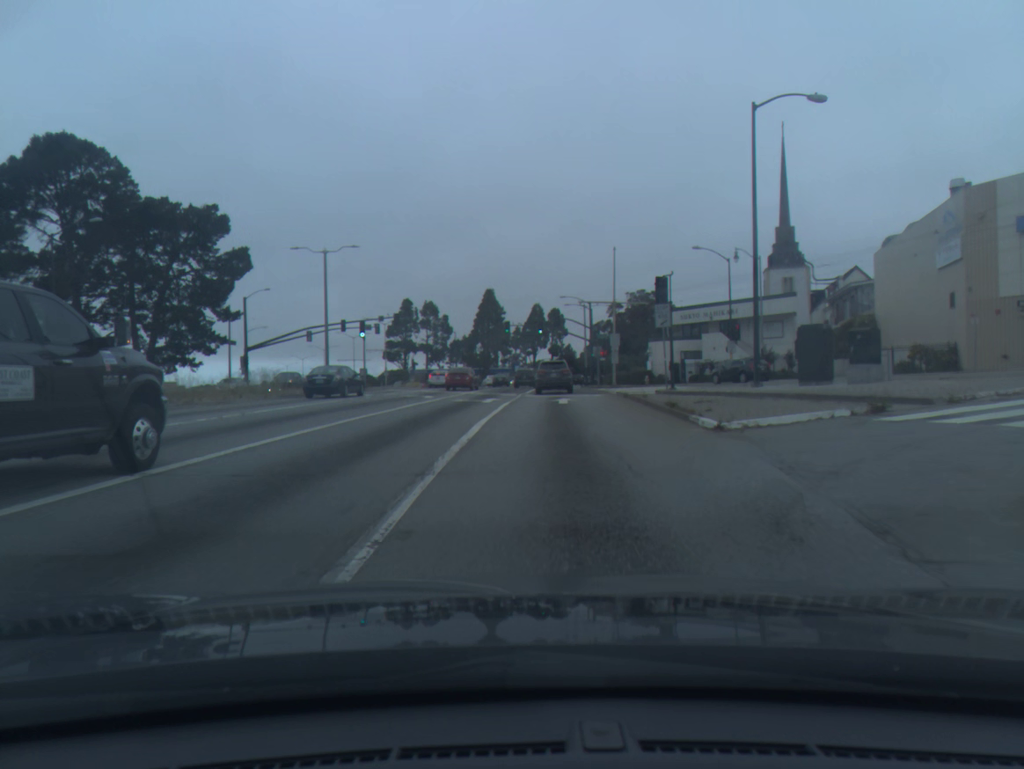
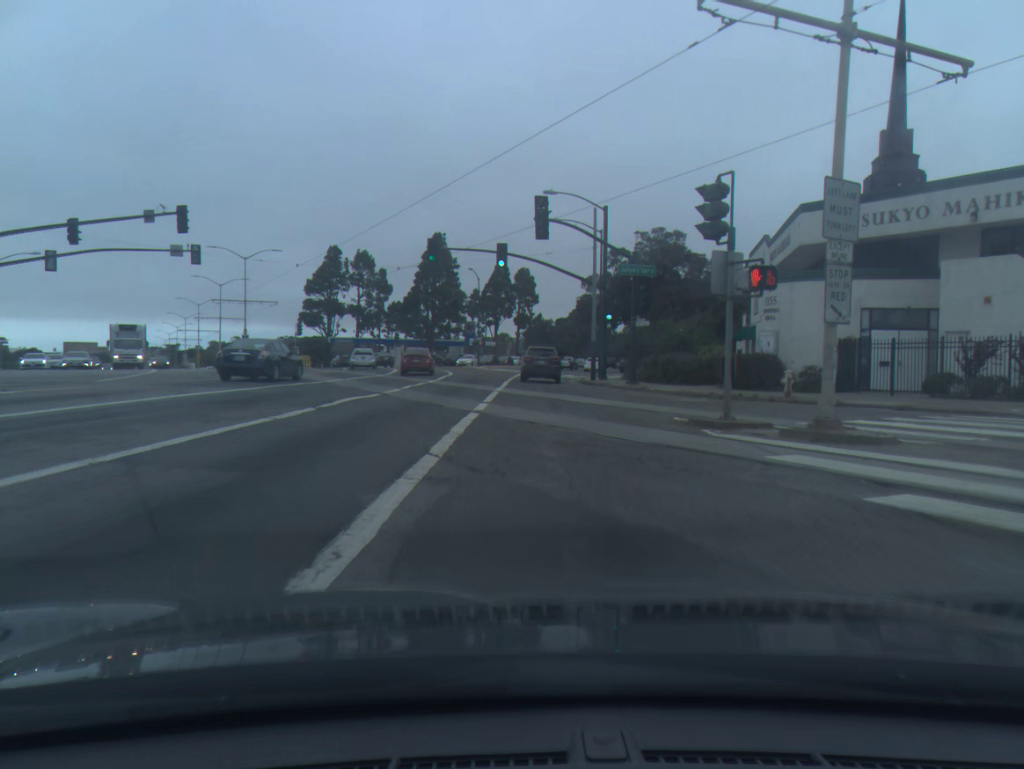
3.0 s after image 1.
(+1.4, +44.2) m; +2°
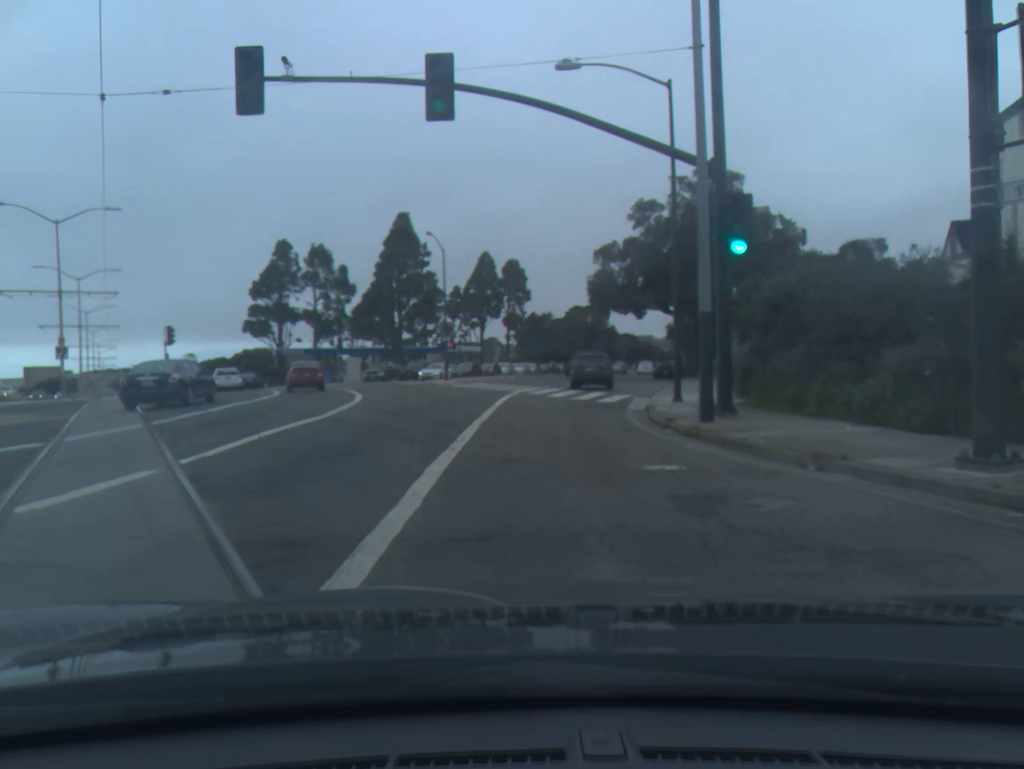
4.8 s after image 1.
(+0.4, +26.6) m; +1°
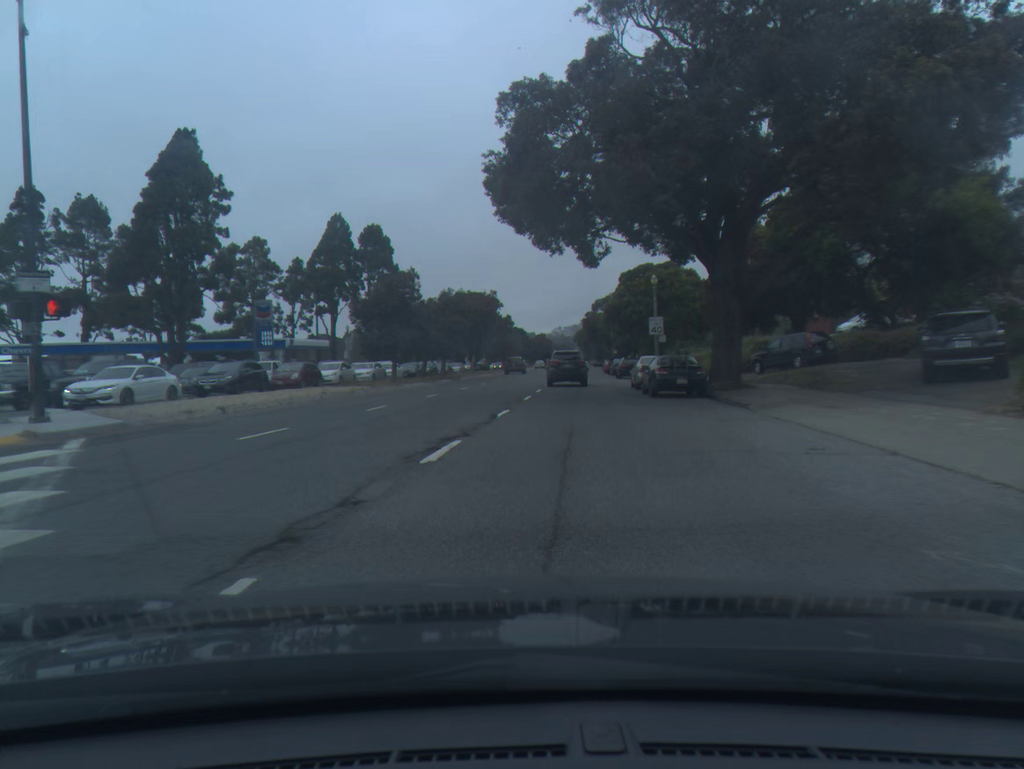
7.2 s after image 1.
(+2.3, +37.9) m; +8°
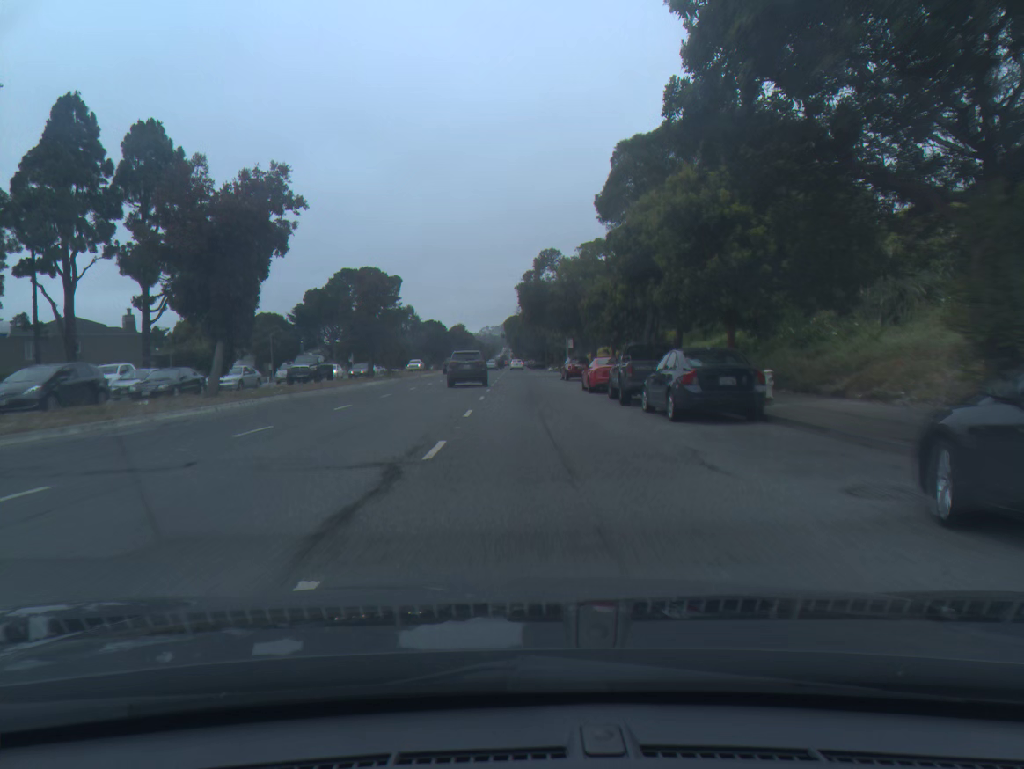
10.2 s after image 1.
(+3.2, +50.4) m; +5°
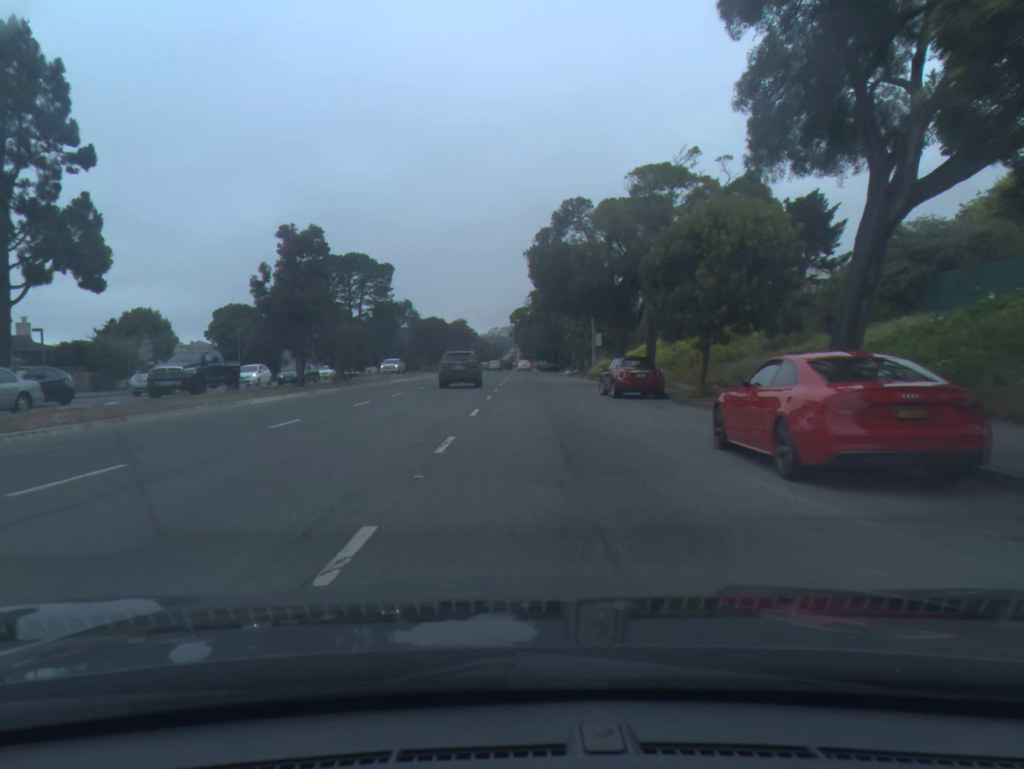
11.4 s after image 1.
(-0.2, +20.8) m; -1°
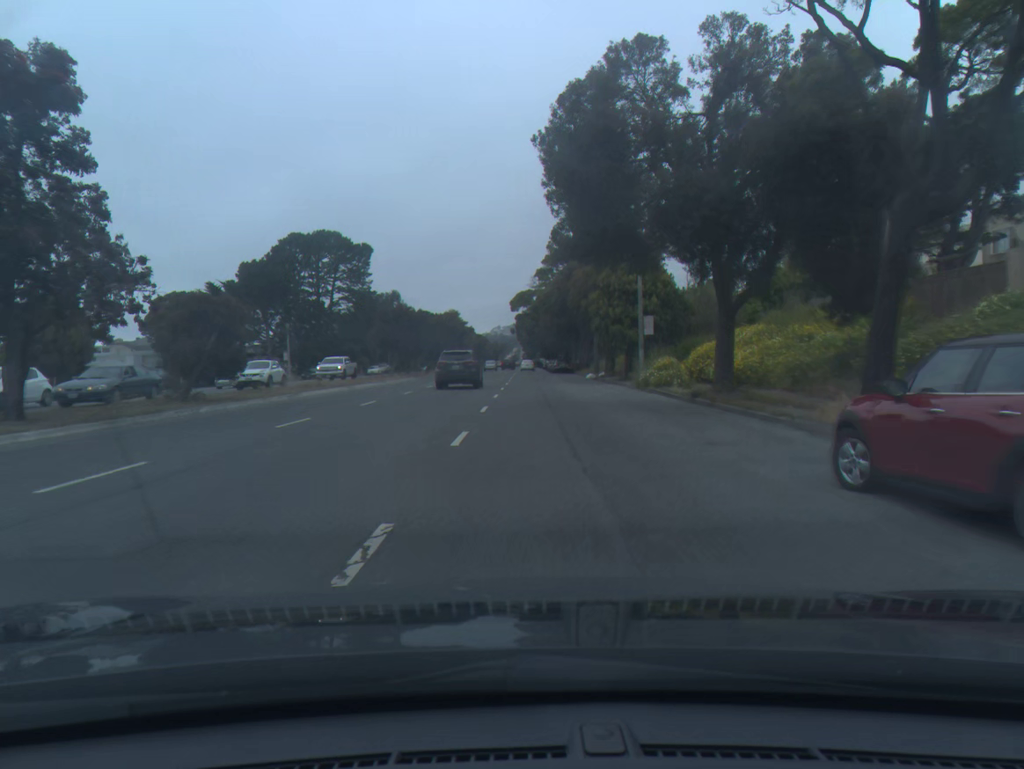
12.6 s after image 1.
(0.0, +21.3) m; 0°
